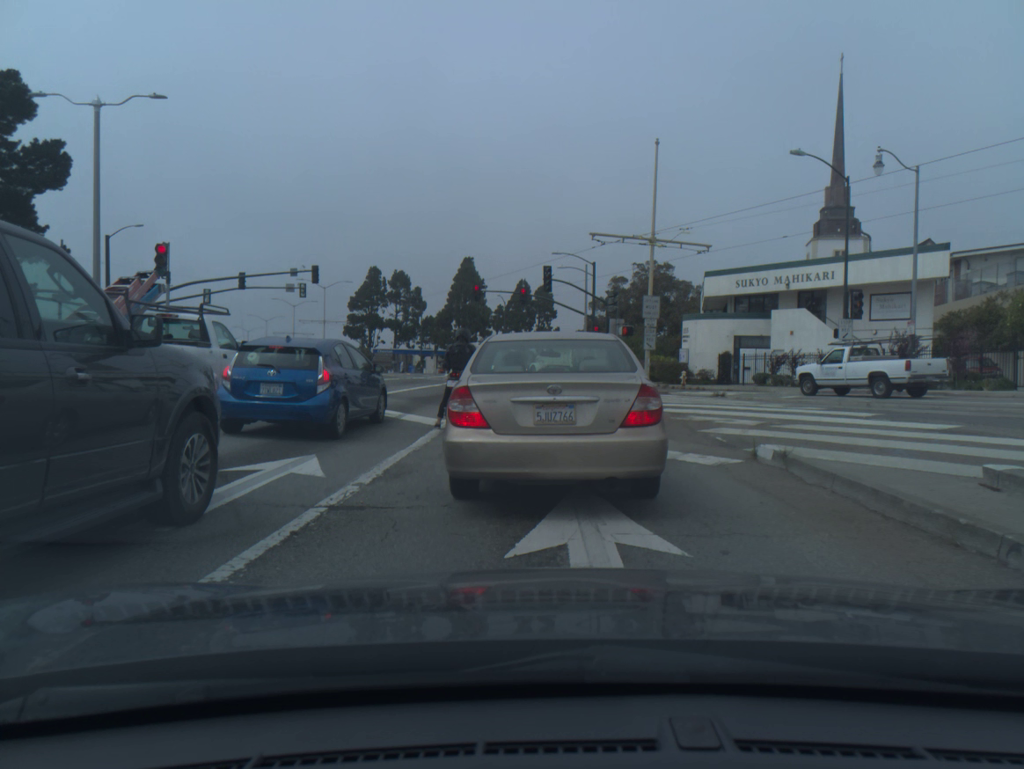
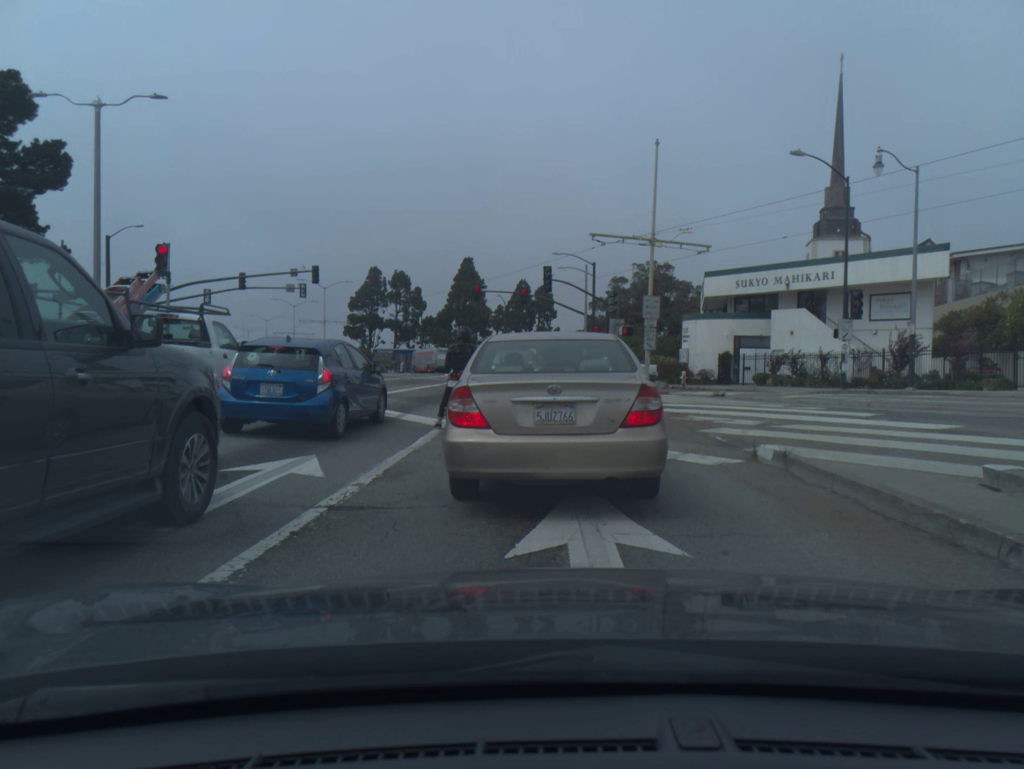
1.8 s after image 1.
(0.0, 0.0) m; 0°
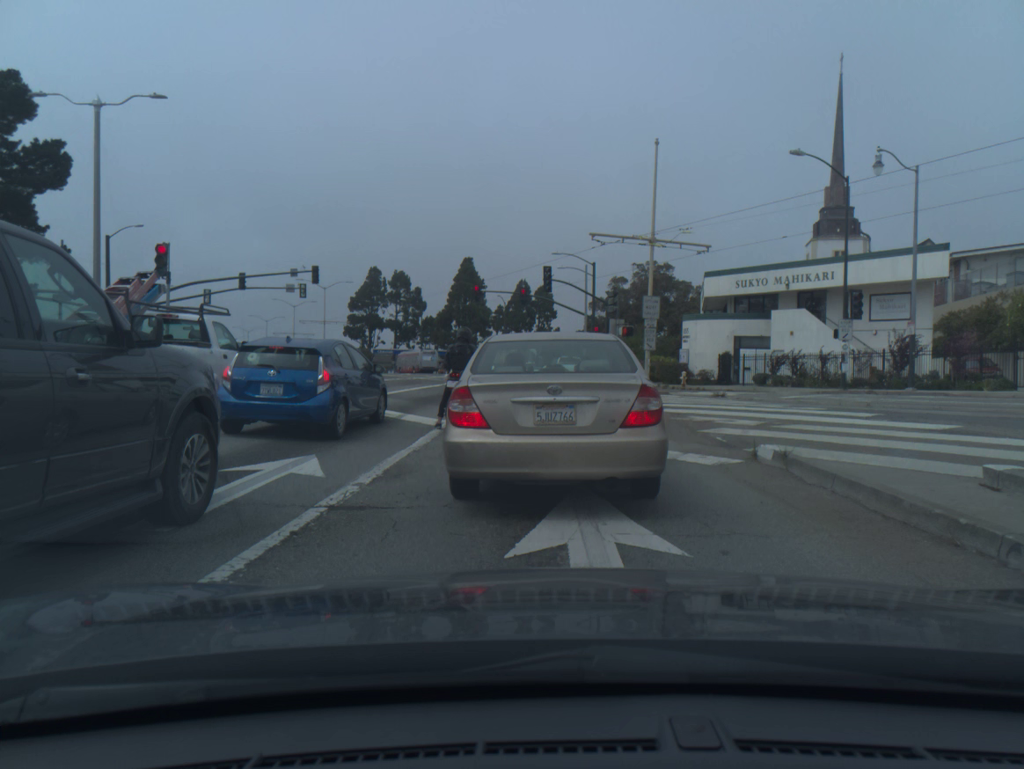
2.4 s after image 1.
(0.0, 0.0) m; 0°
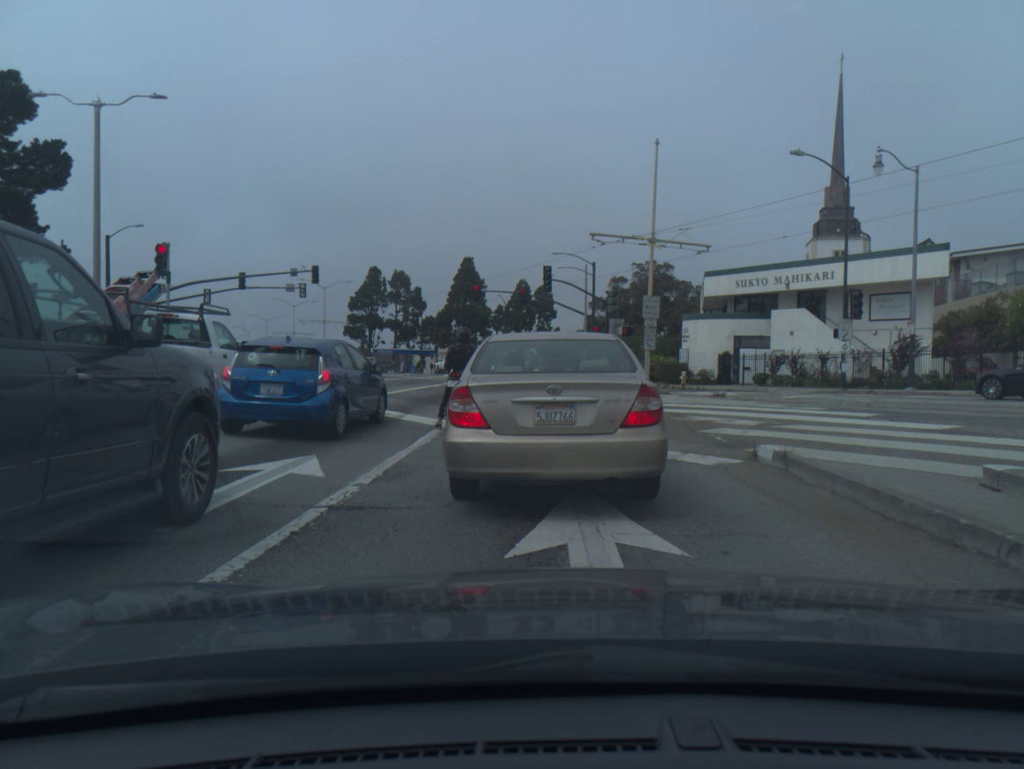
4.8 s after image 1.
(0.0, 0.0) m; 0°
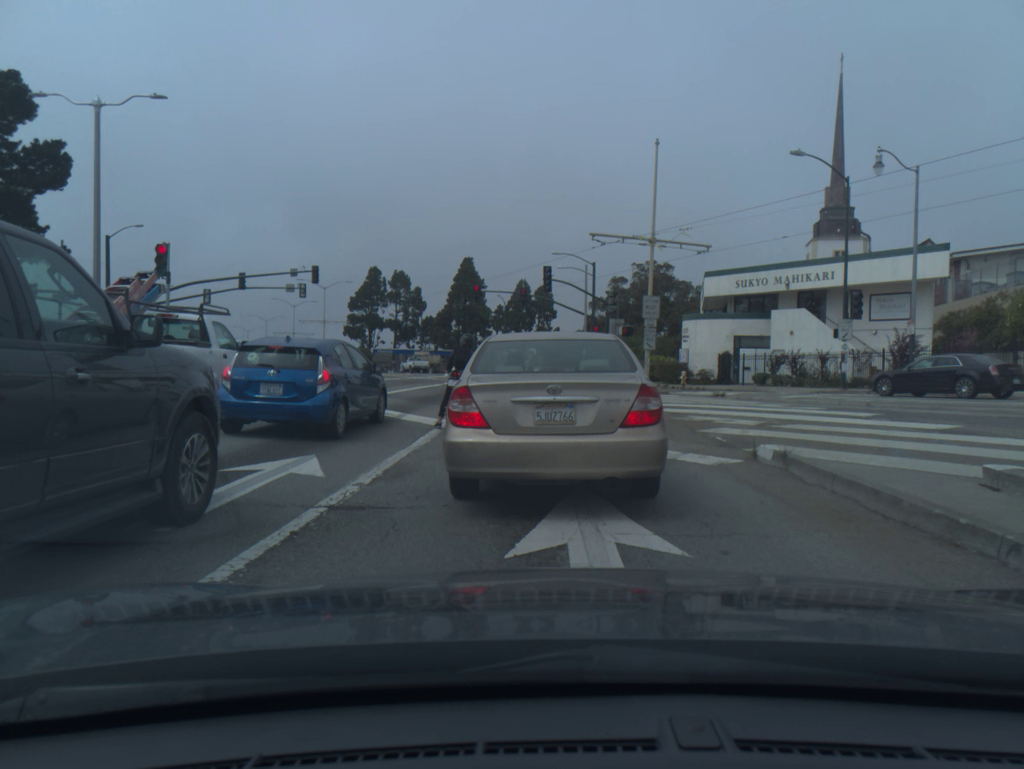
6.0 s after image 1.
(0.0, 0.0) m; 0°
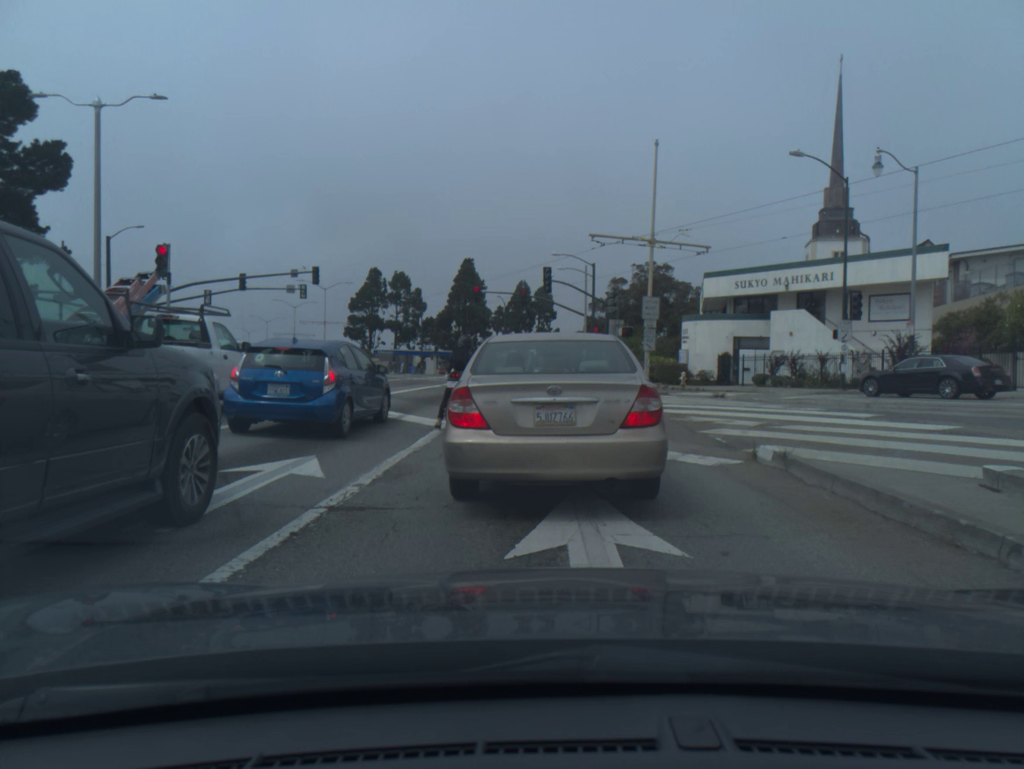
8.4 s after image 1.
(0.0, 0.0) m; 0°
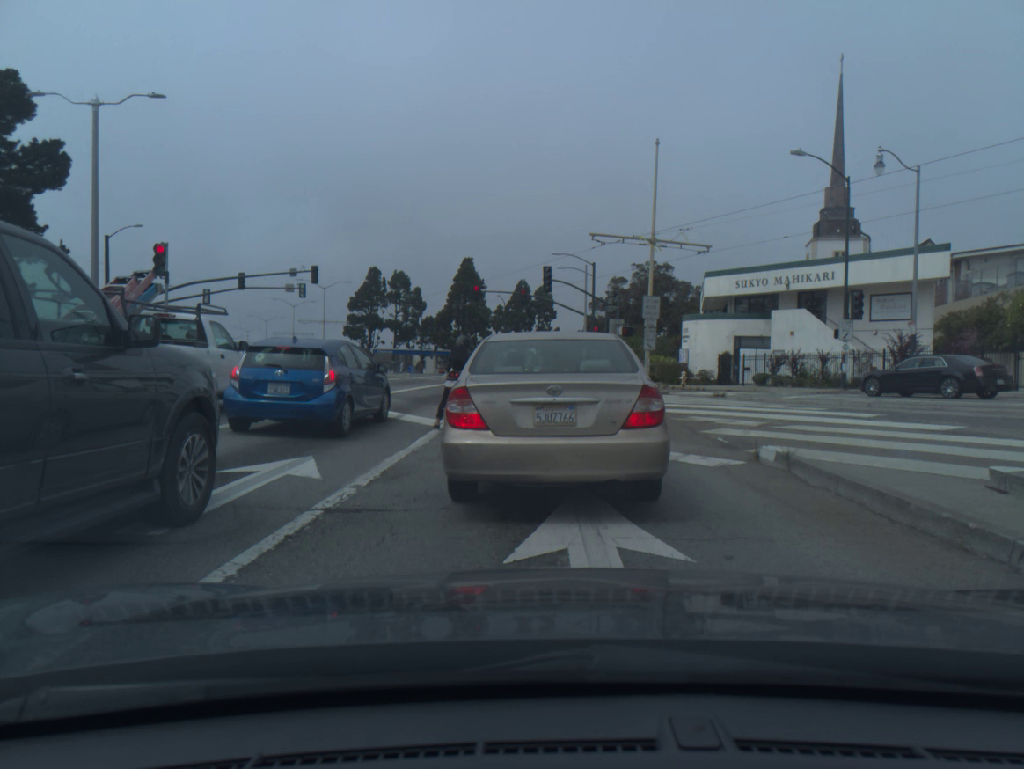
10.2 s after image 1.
(0.0, 0.0) m; 0°
